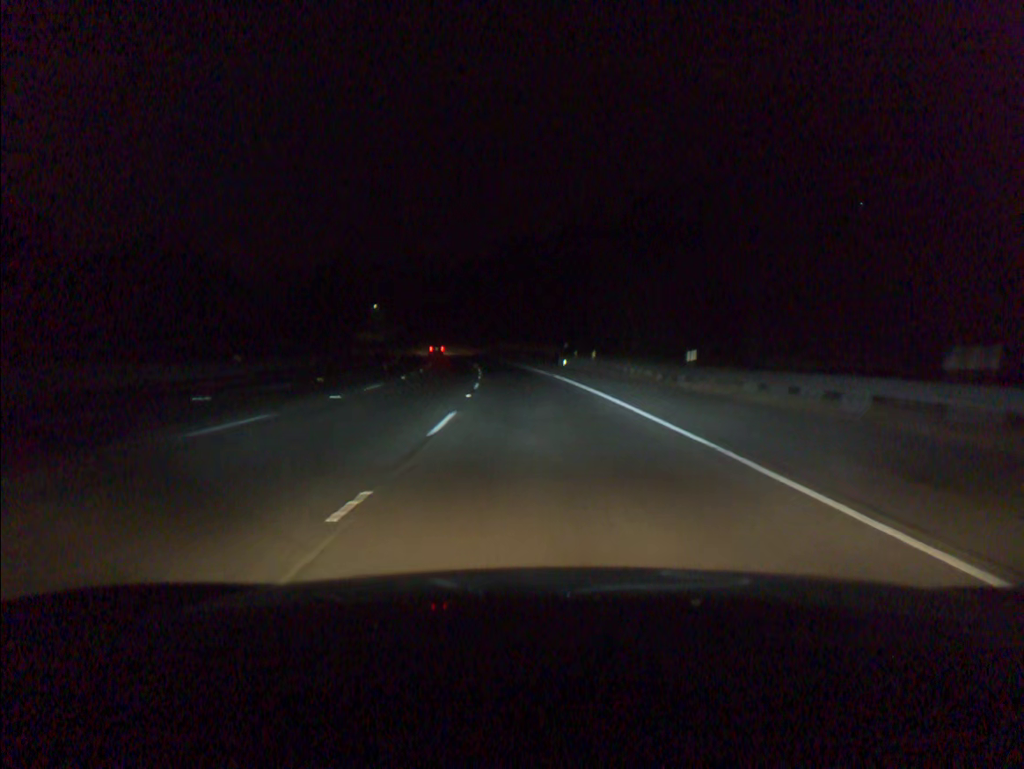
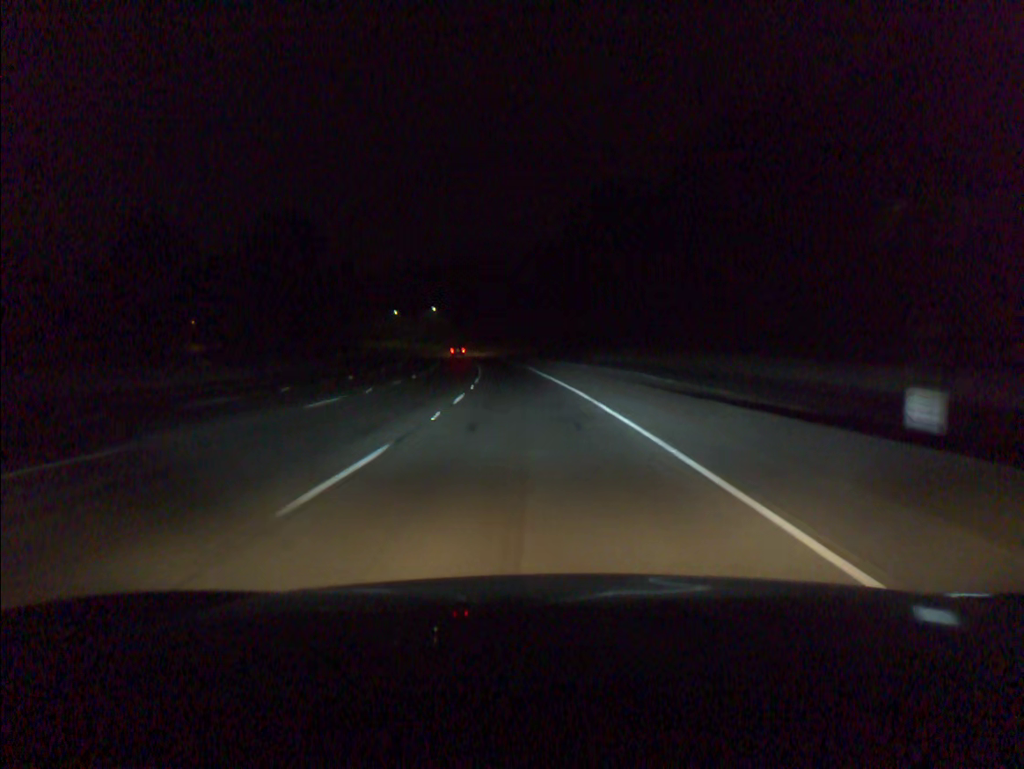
(-3.3, +65.0) m; -7°
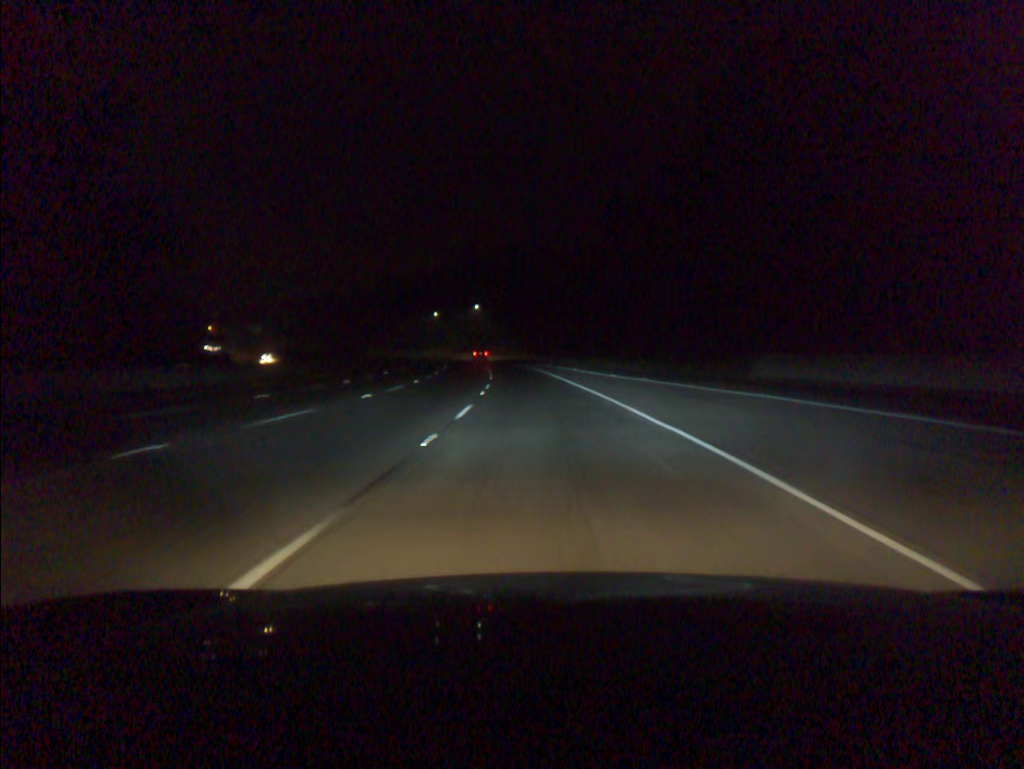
(-2.1, +49.1) m; -5°
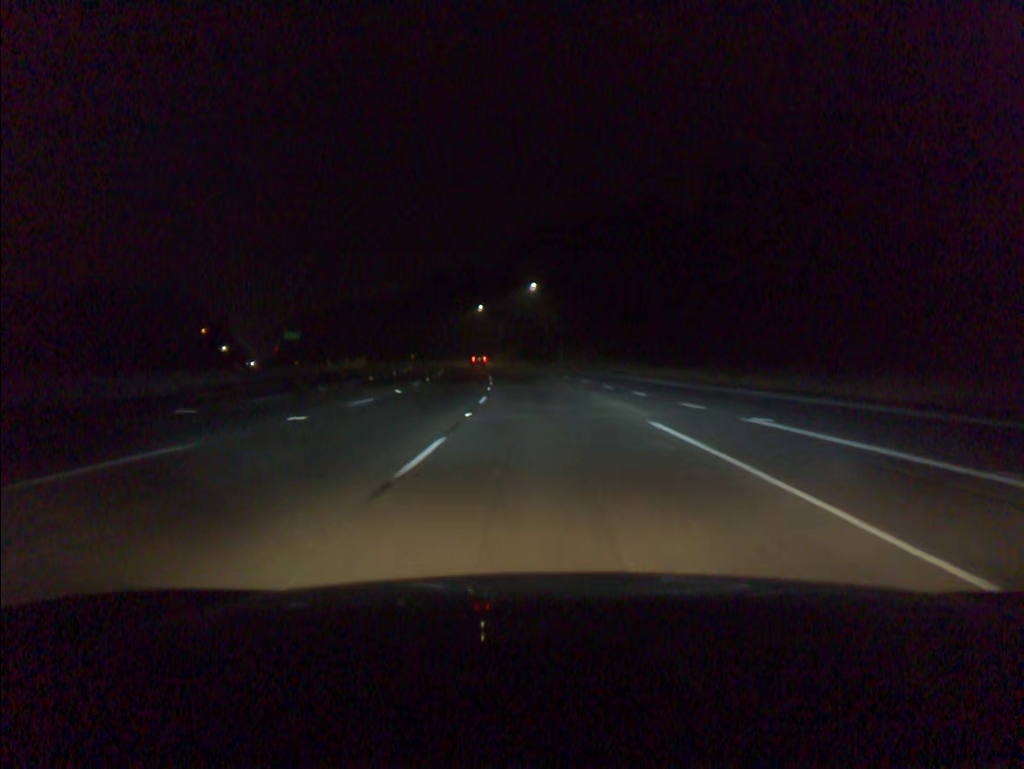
(-2.9, +65.7) m; -6°
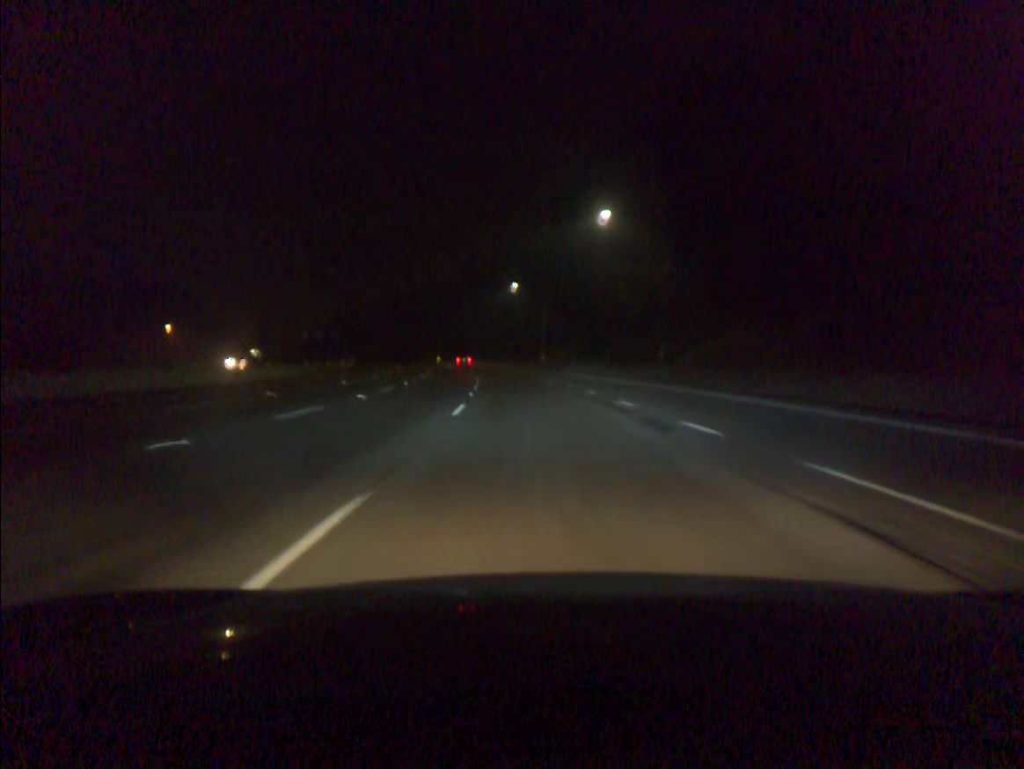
(-1.6, +49.5) m; -4°
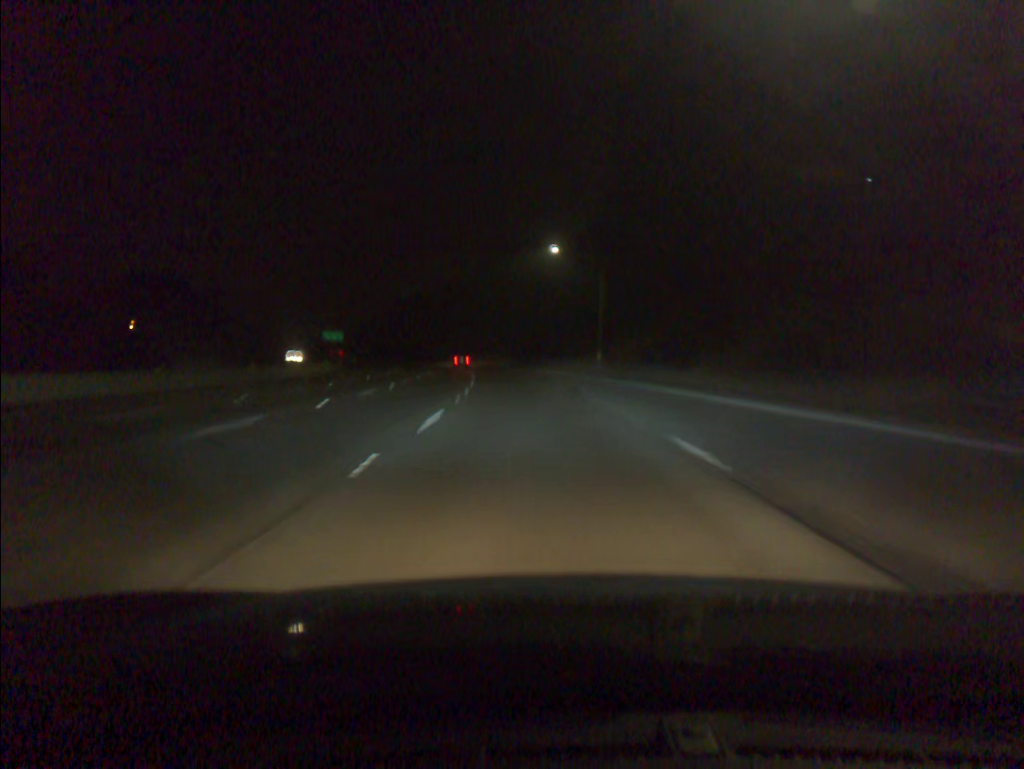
(-0.8, +33.1) m; -3°
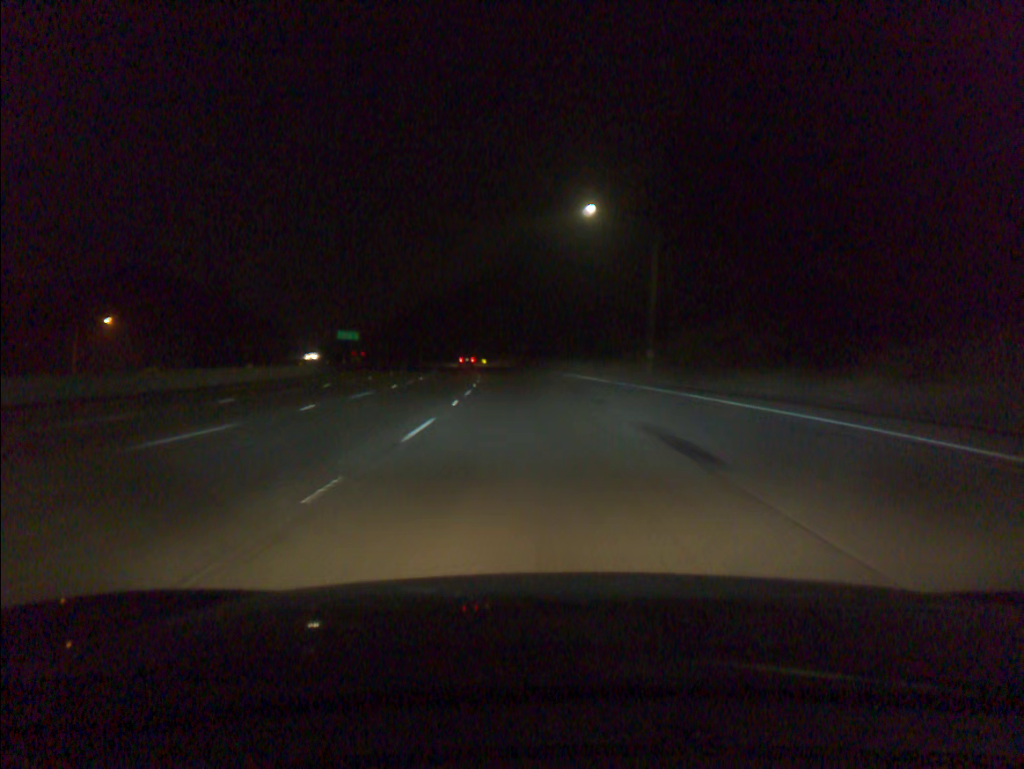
(-0.3, +16.6) m; -2°
